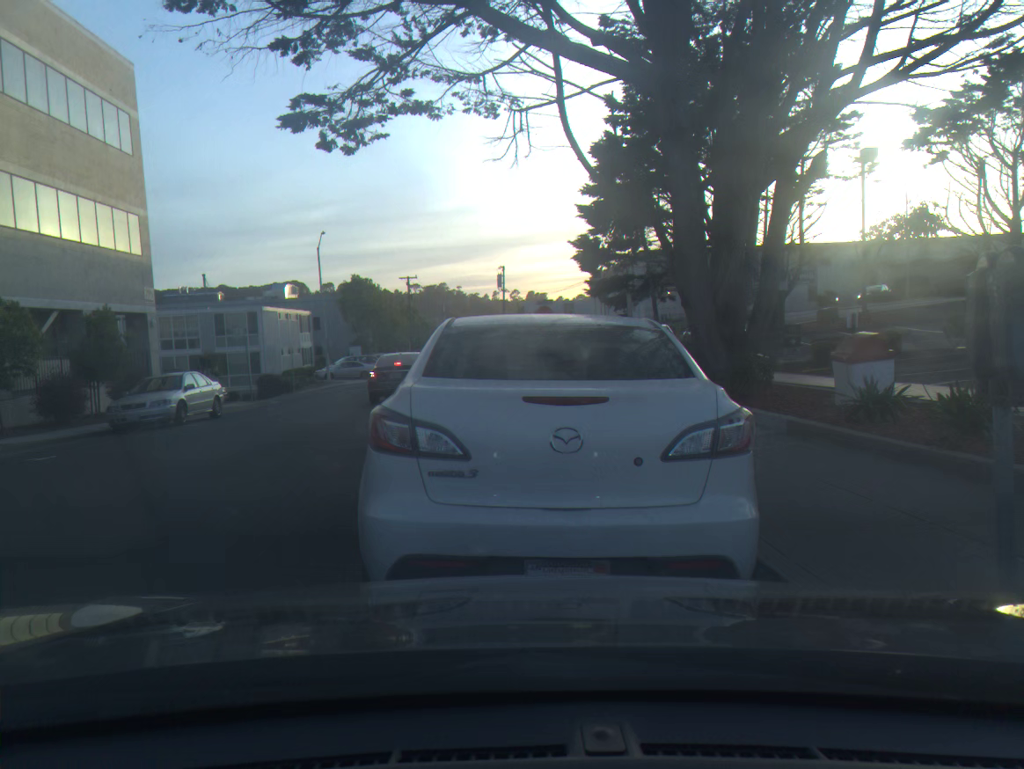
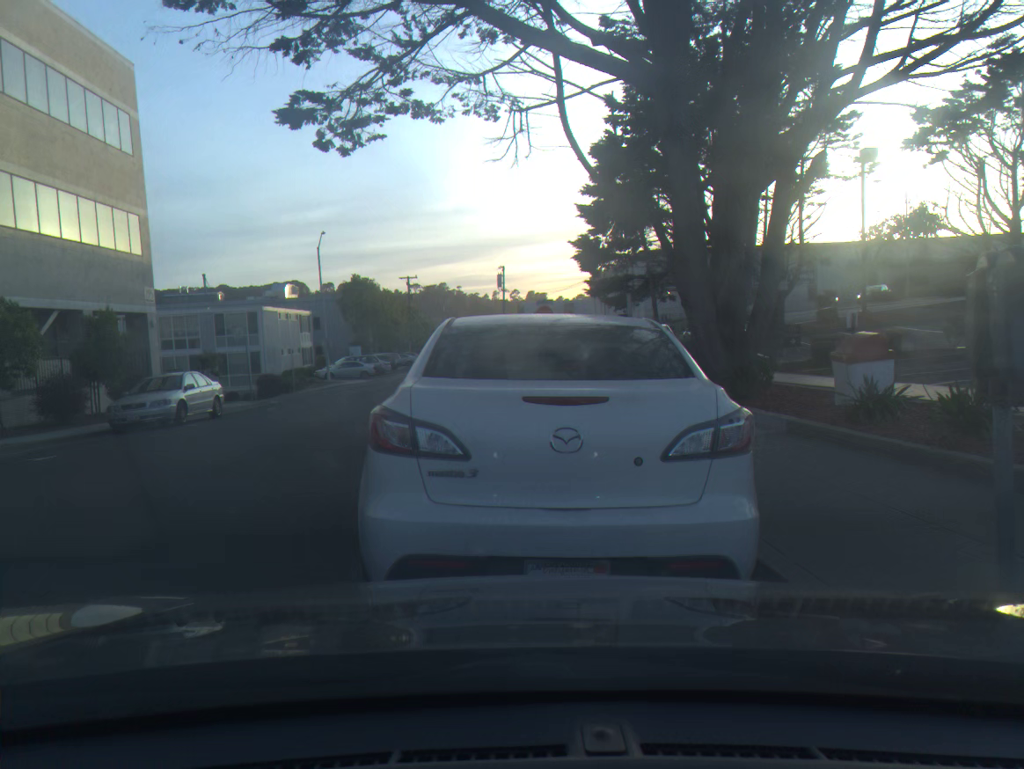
(0.0, 0.0) m; 0°
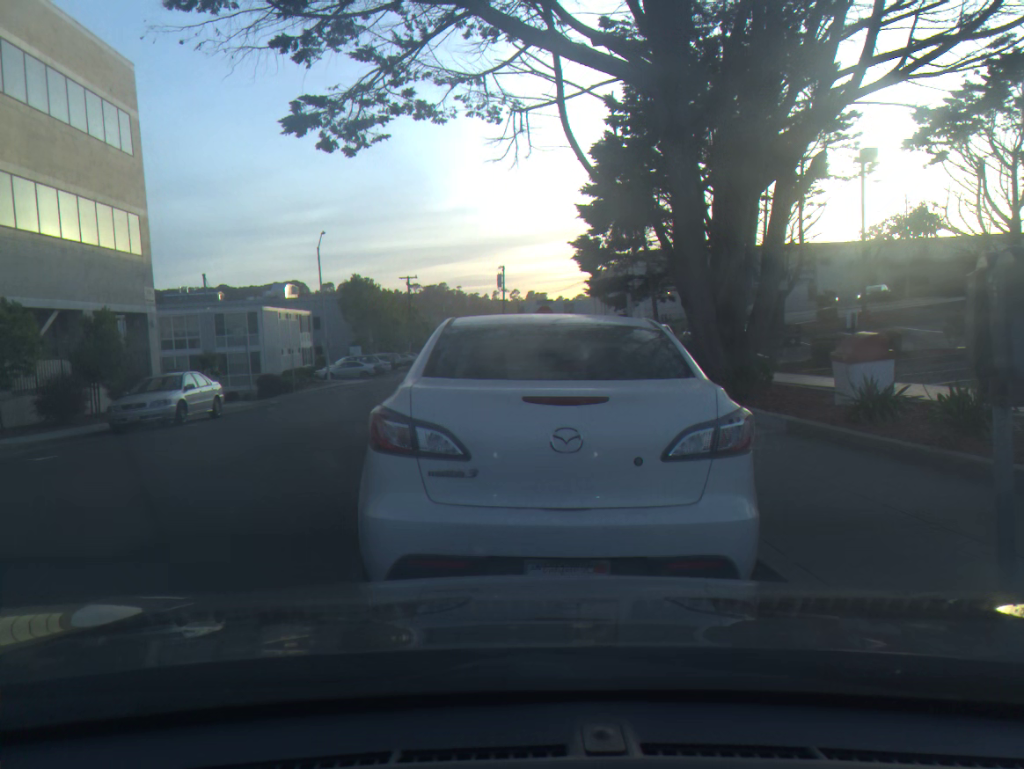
(0.0, 0.0) m; 0°
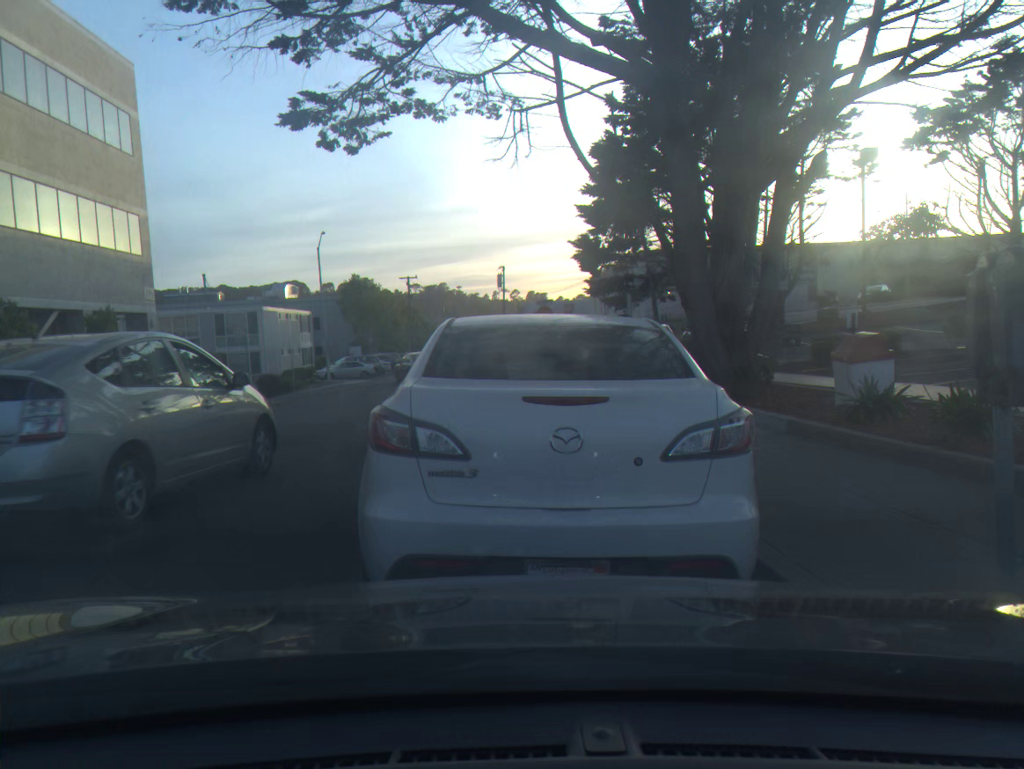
(0.0, 0.0) m; 0°
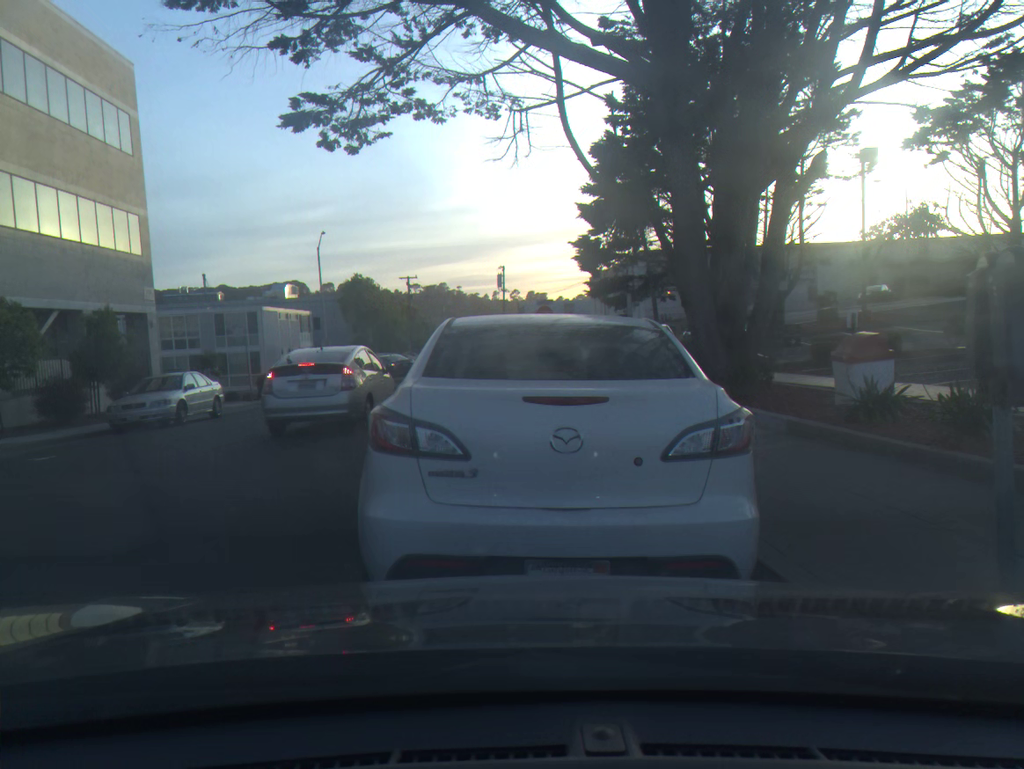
(0.0, 0.0) m; 0°
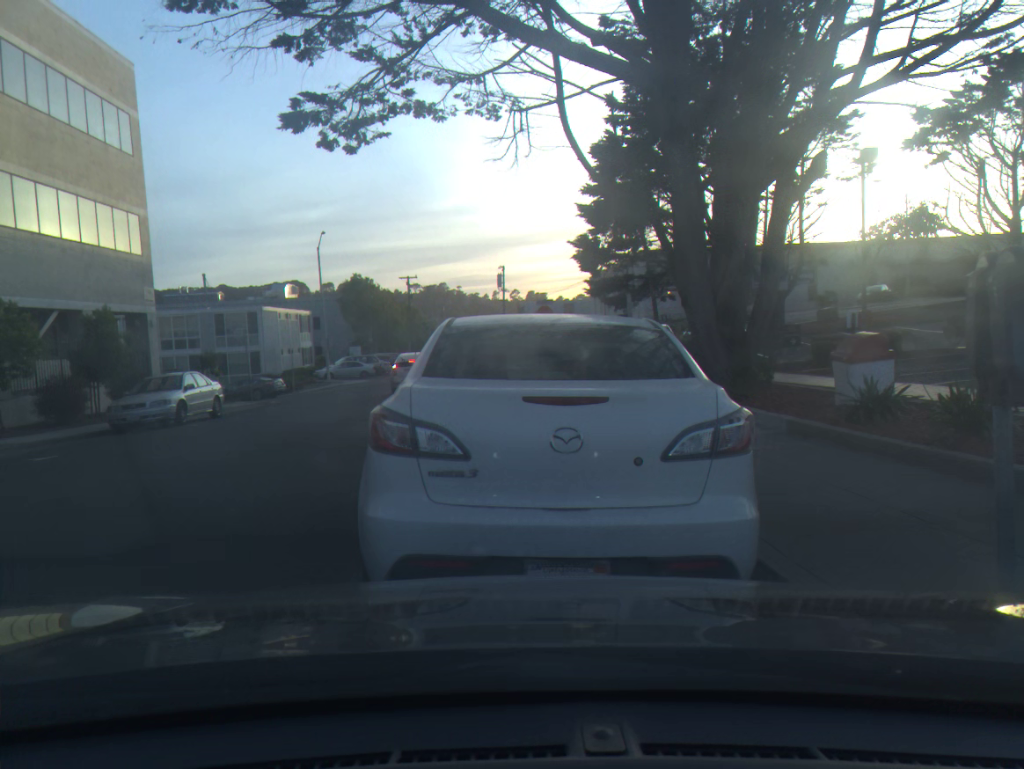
(0.0, 0.0) m; 0°
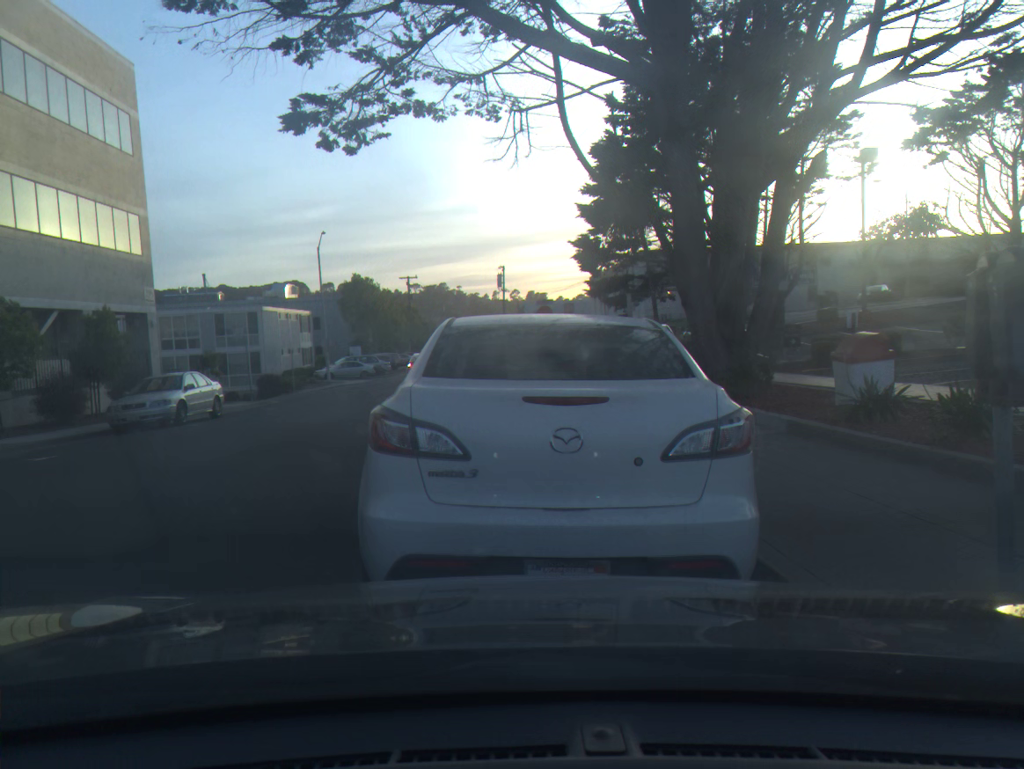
(0.0, 0.0) m; 0°
